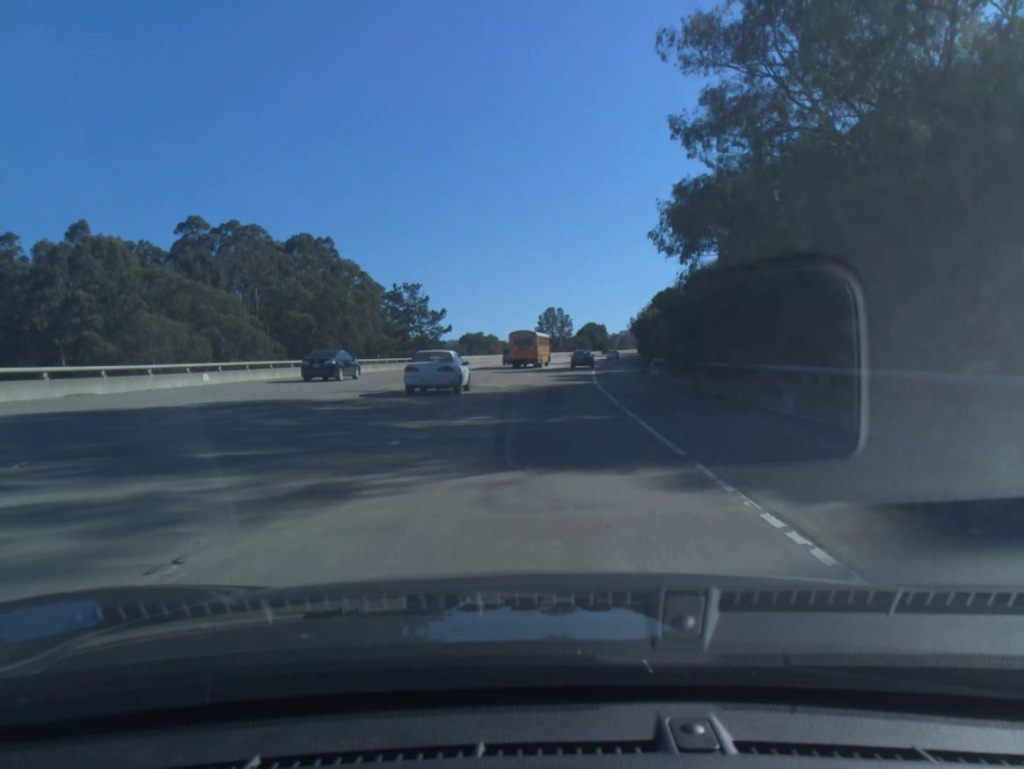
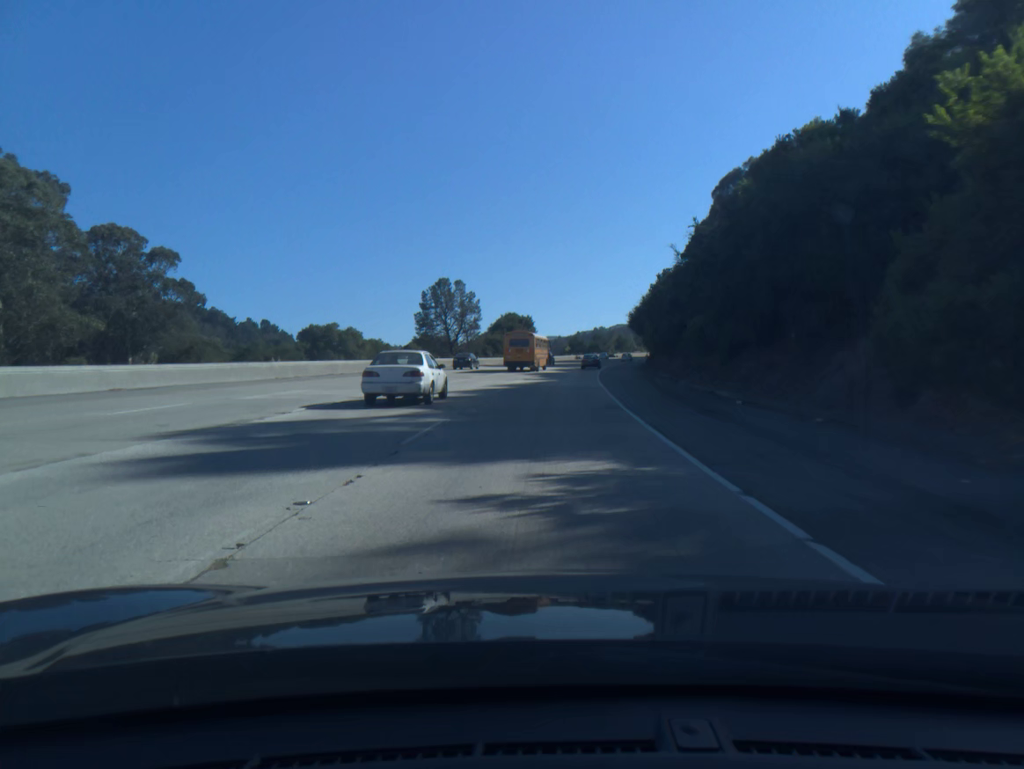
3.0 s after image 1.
(+3.9, +77.1) m; +6°
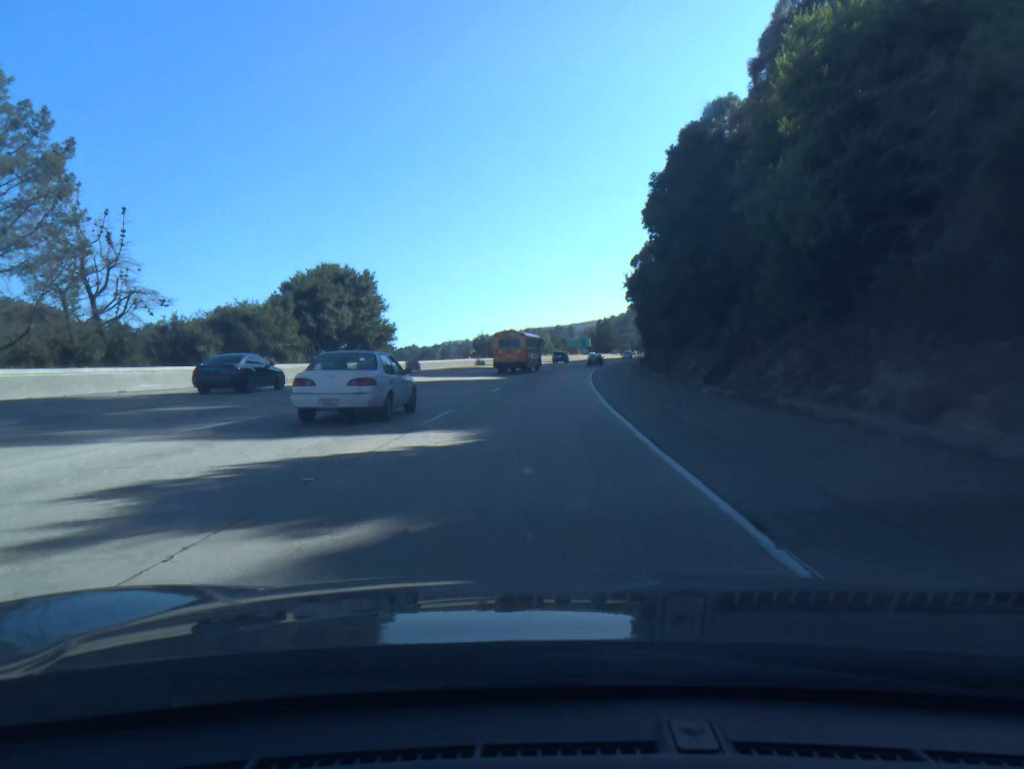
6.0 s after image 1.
(+4.6, +76.4) m; +6°
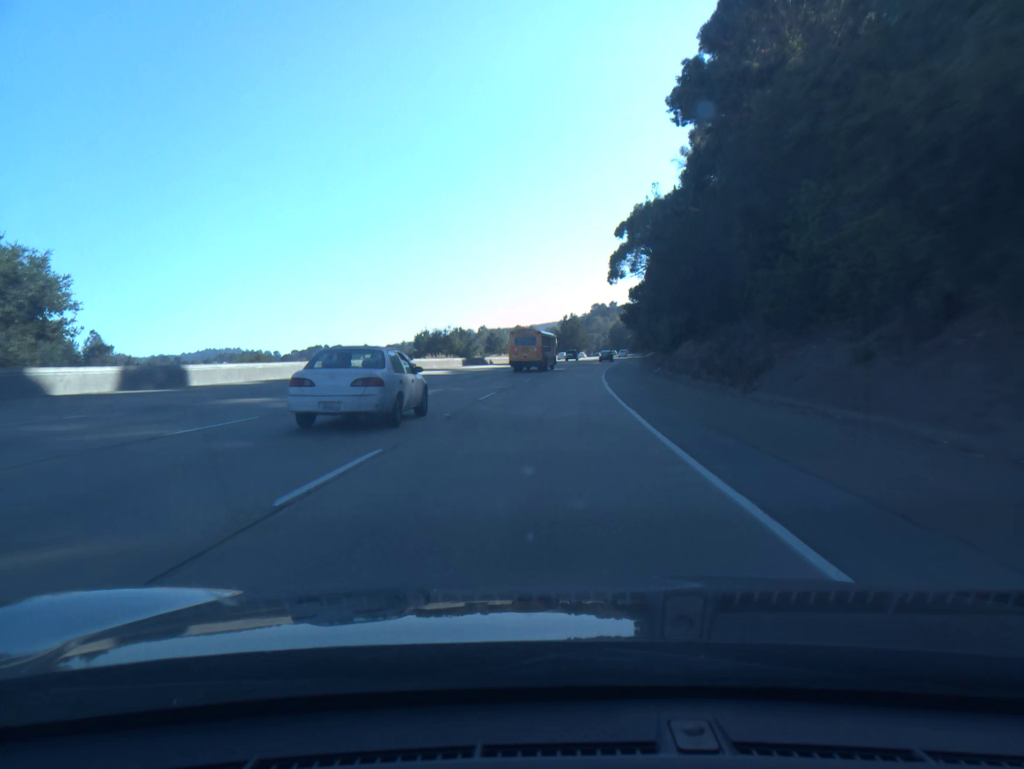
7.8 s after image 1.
(+1.3, +44.5) m; +3°
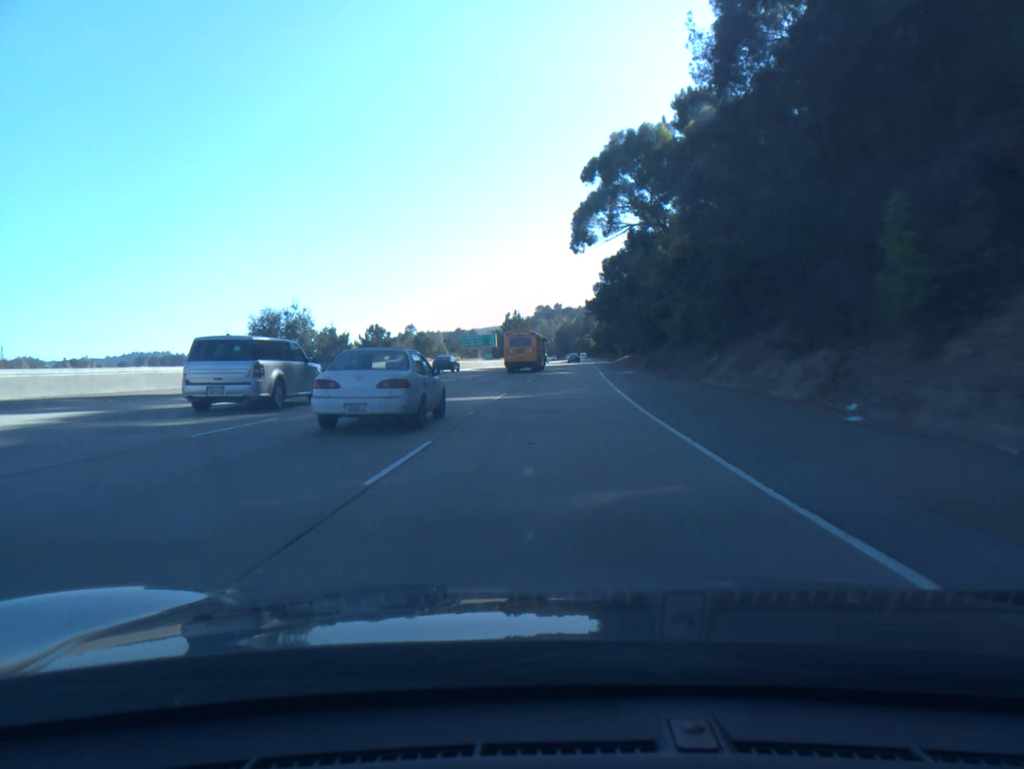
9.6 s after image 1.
(+1.3, +43.1) m; +4°
